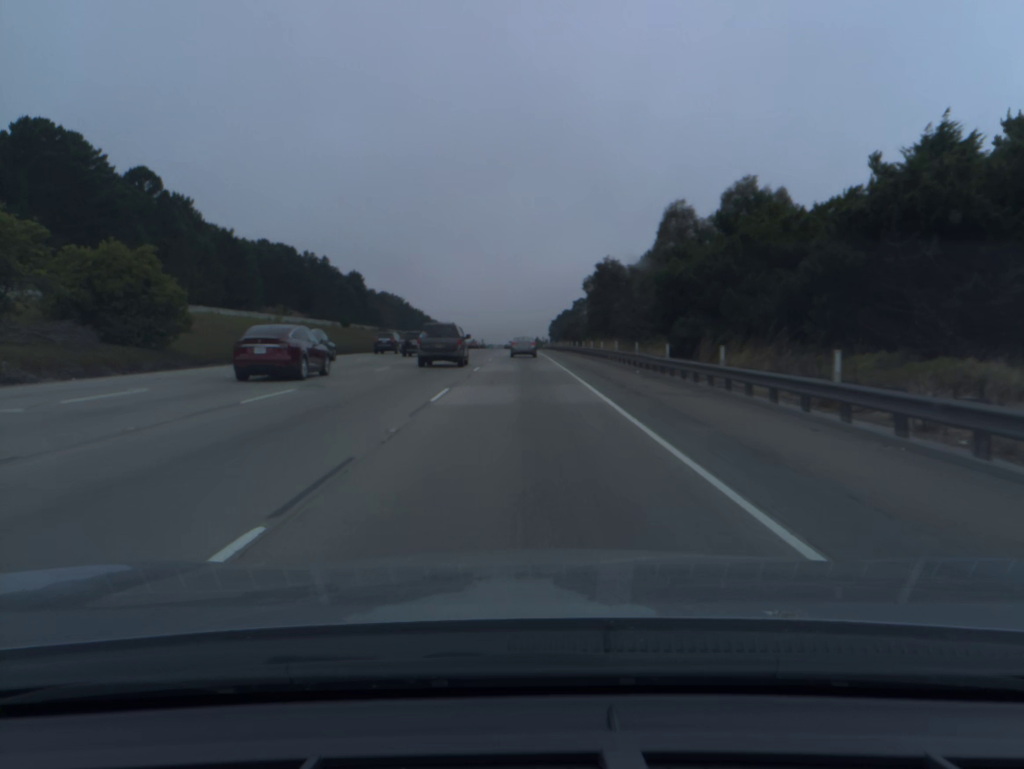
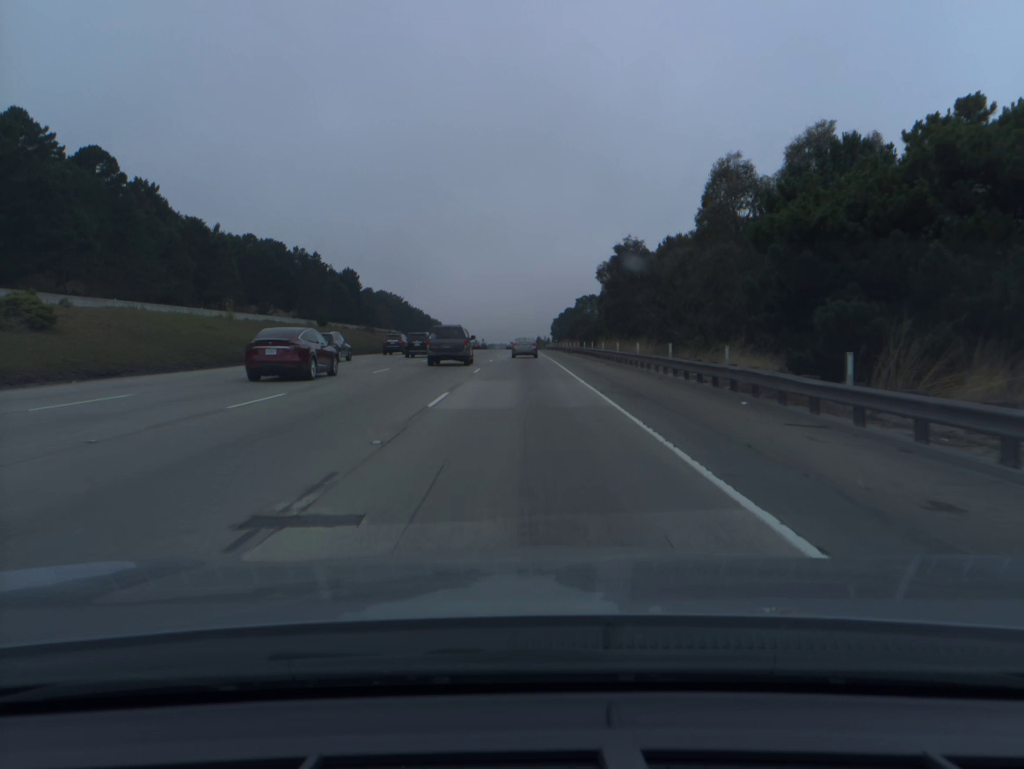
(0.0, +15.7) m; 0°
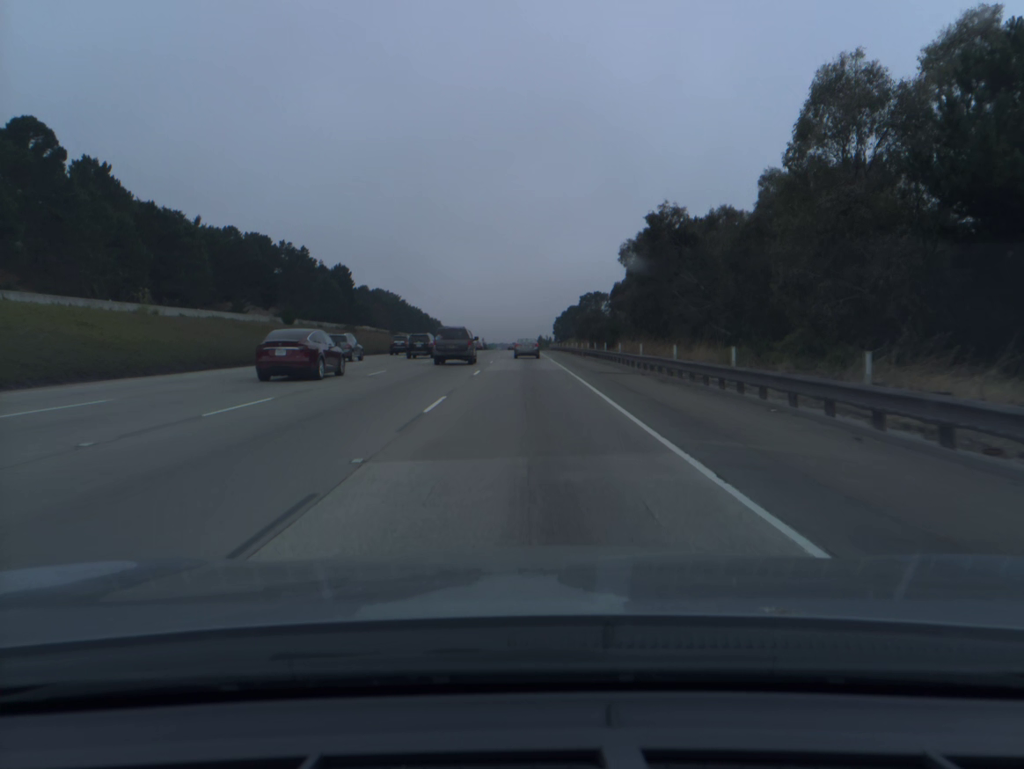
(0.0, +15.7) m; 0°
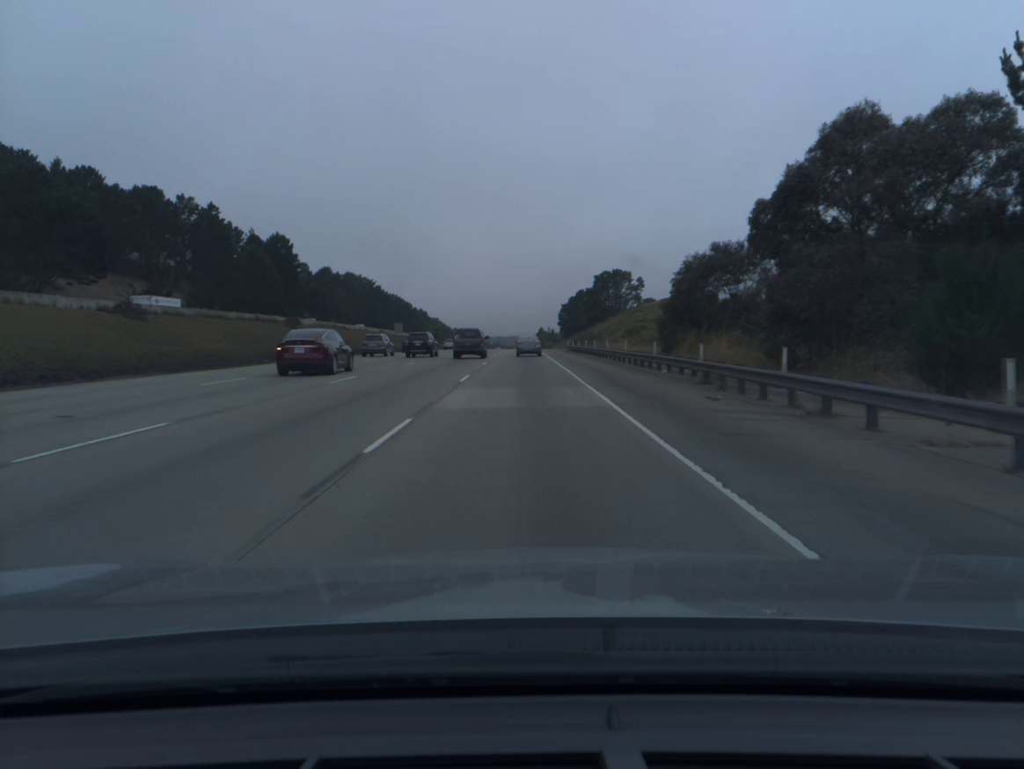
(+0.1, +63.4) m; 0°
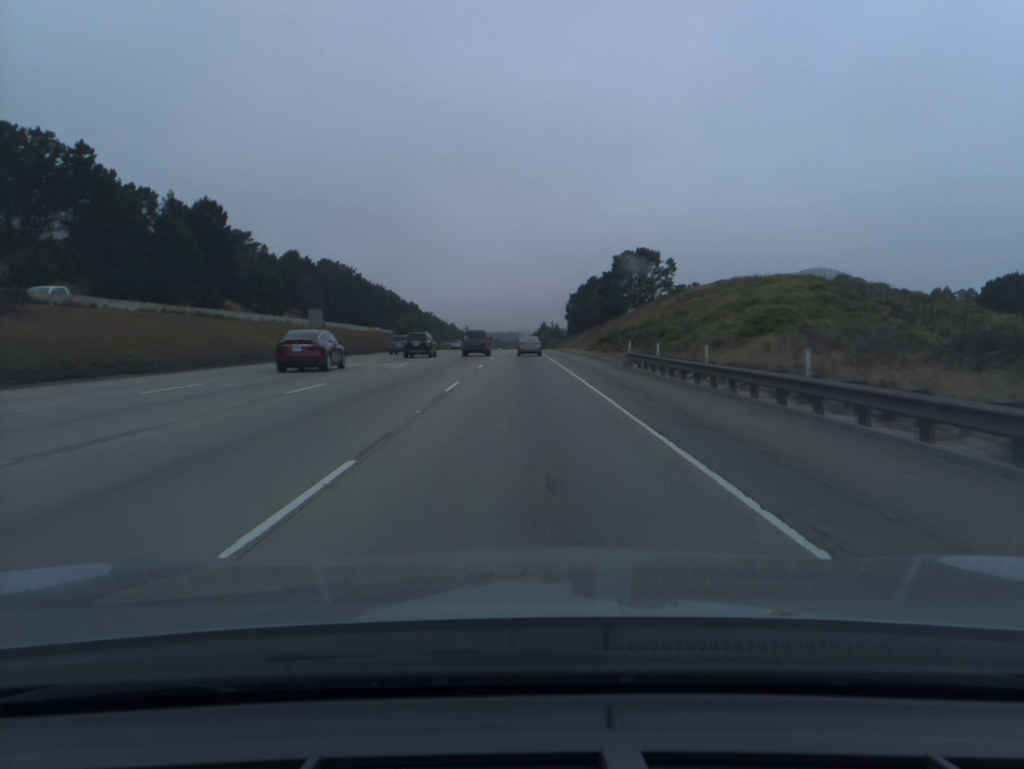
(-0.1, +48.1) m; 0°
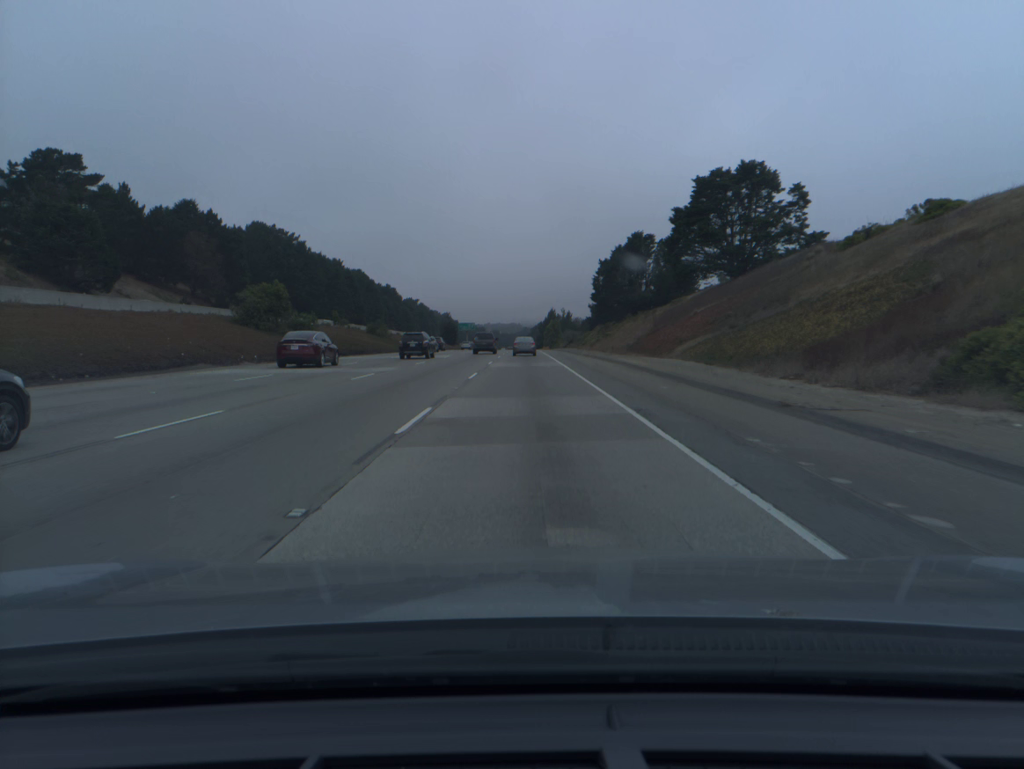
(-0.1, +81.5) m; 0°
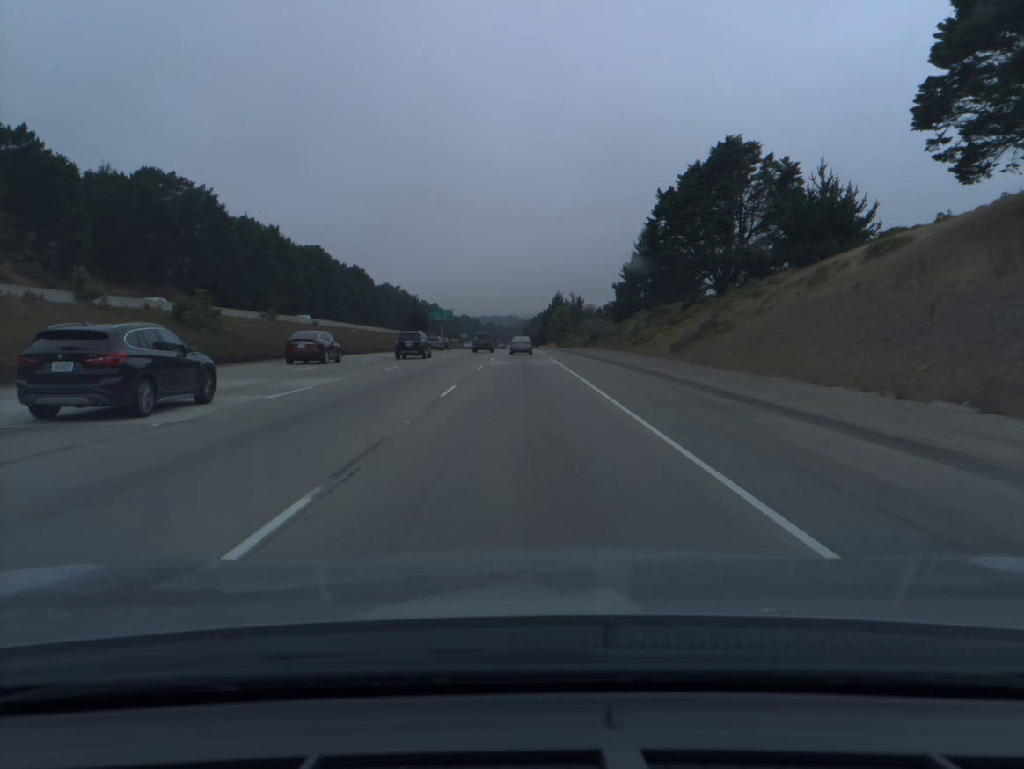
(+0.2, +66.5) m; 0°
